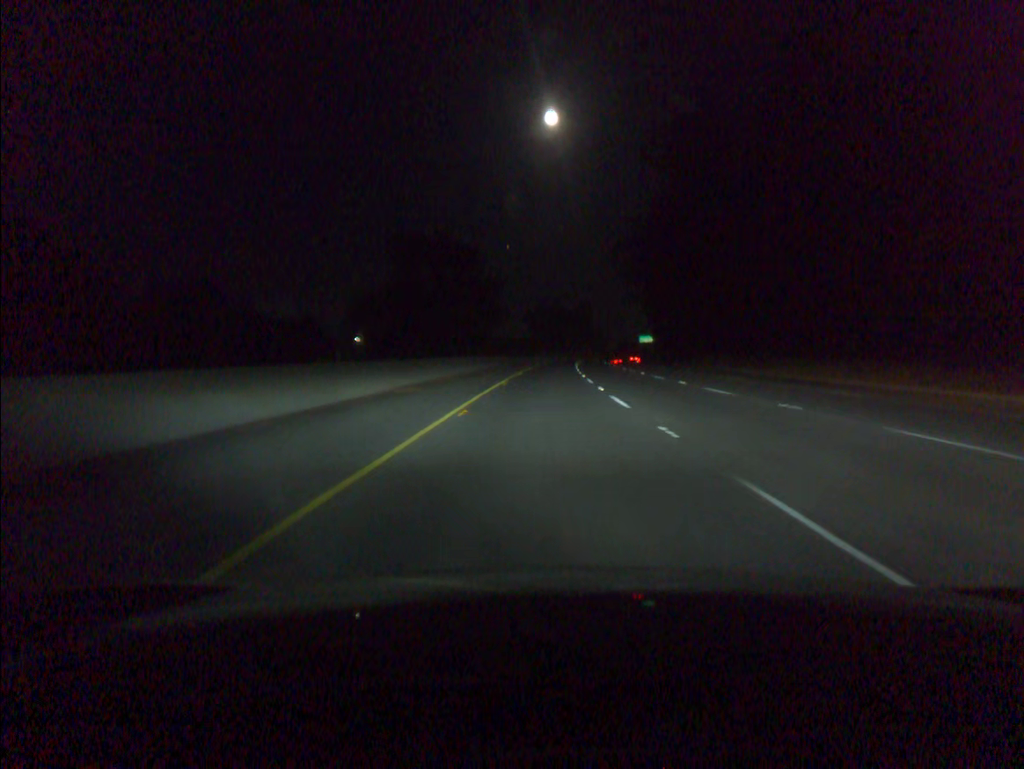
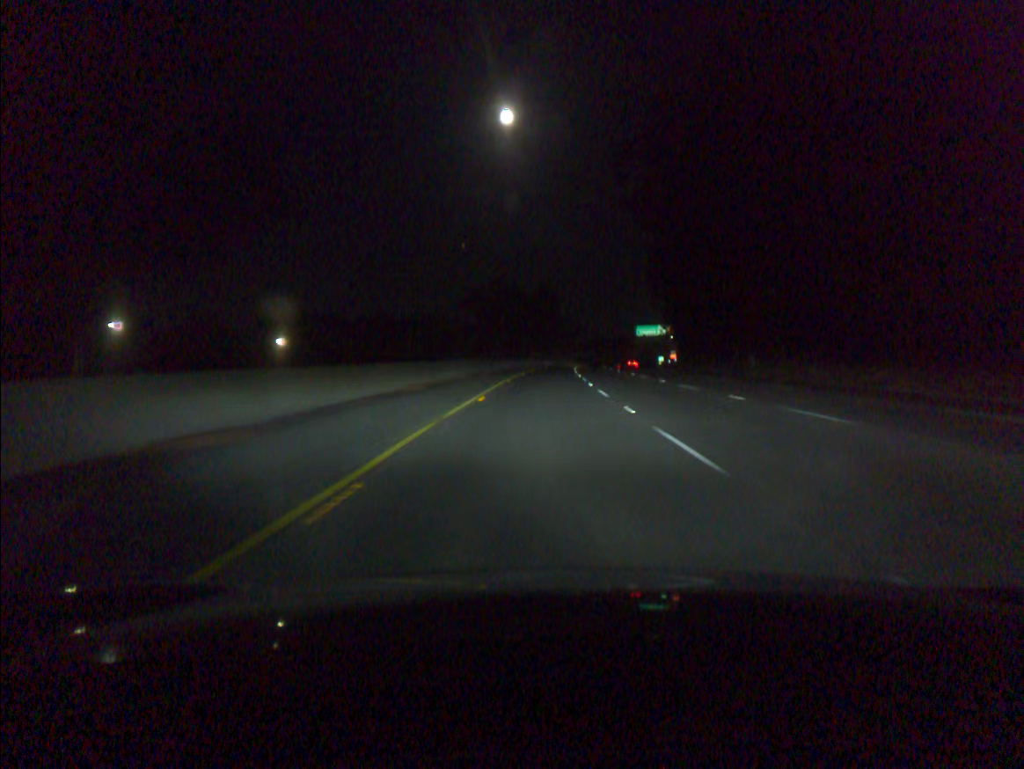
(+2.2, +81.9) m; +3°
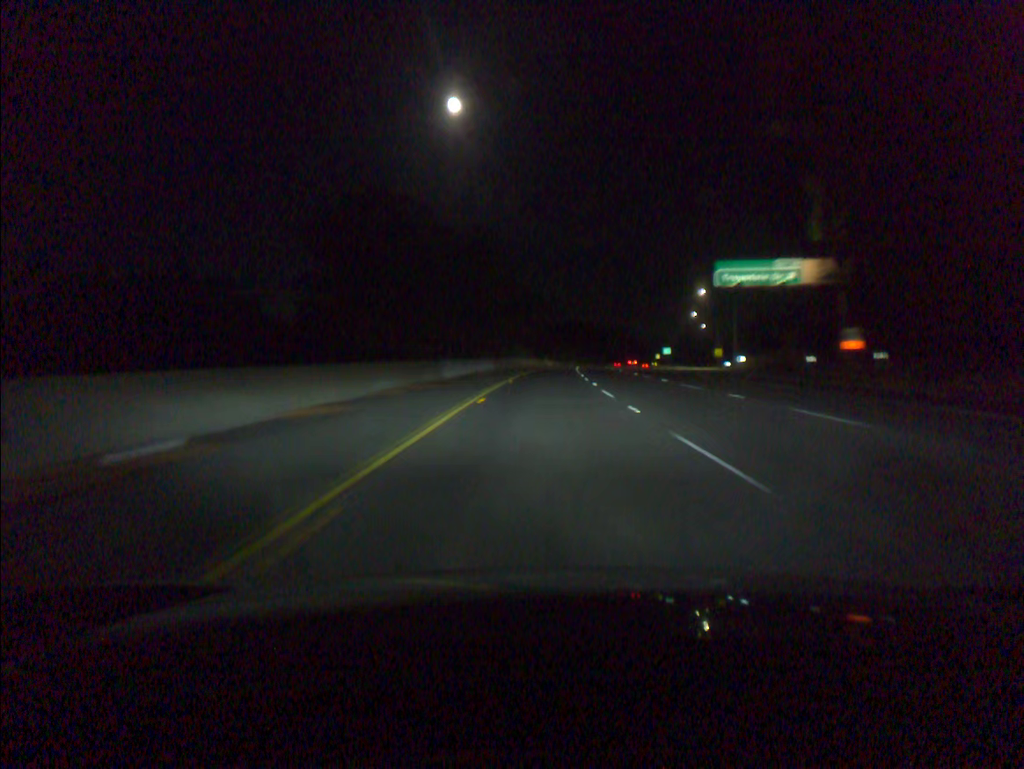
(+3.1, +102.6) m; +4°
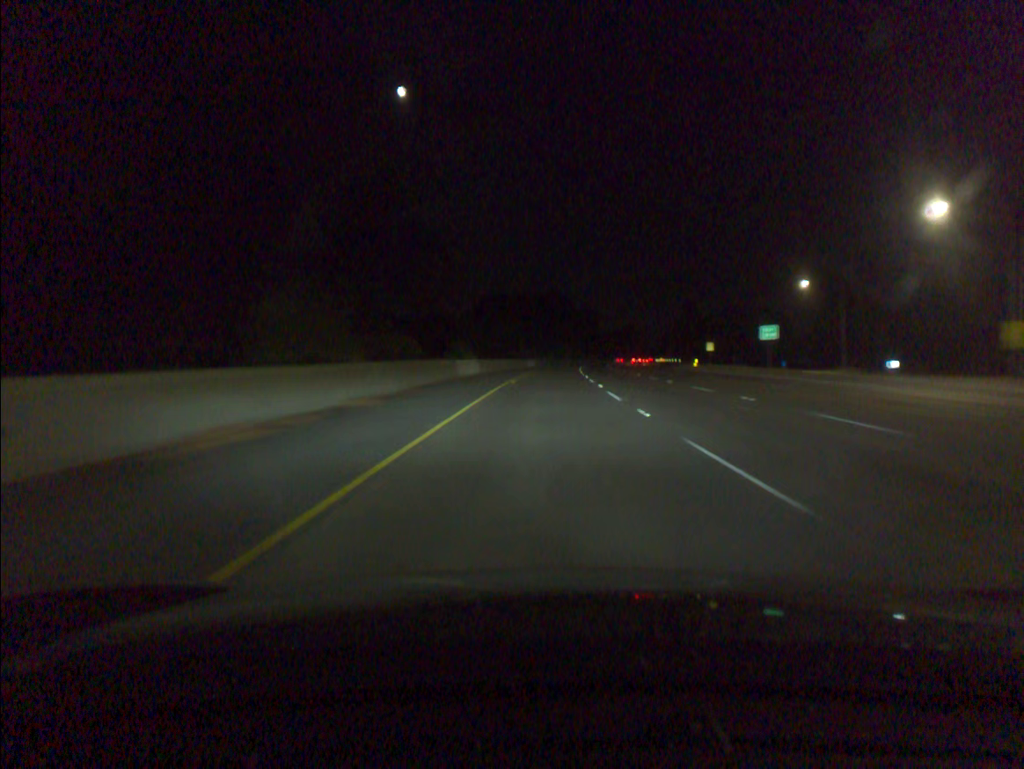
(+3.4, +103.0) m; +4°
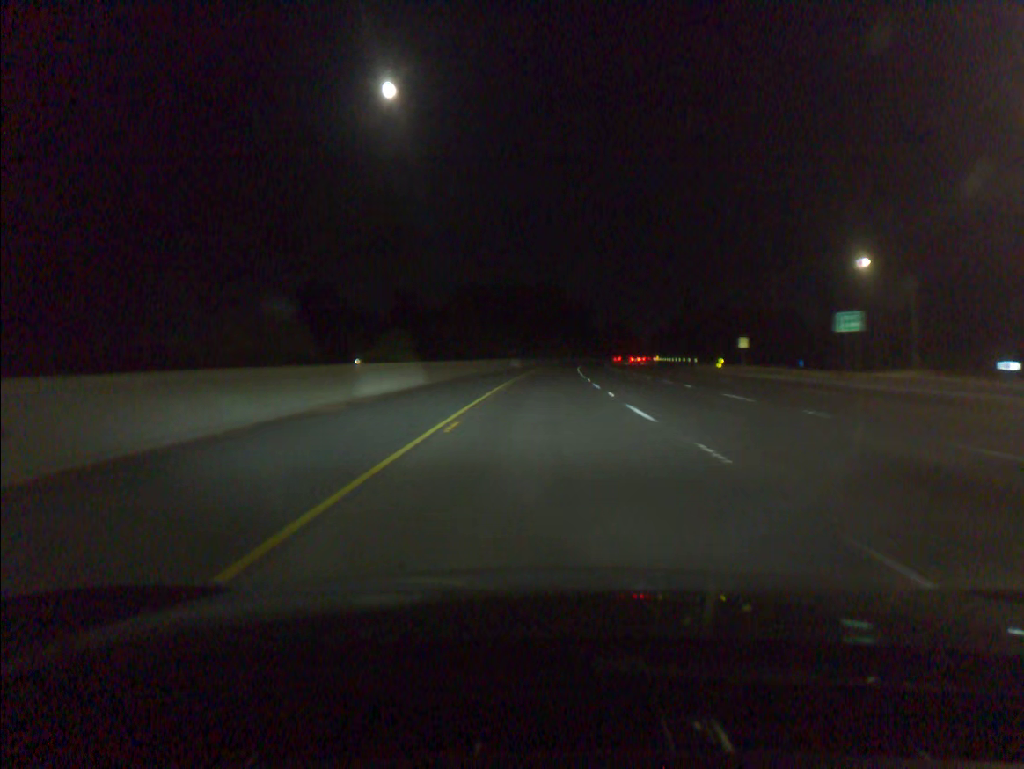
(+0.1, +20.7) m; +1°
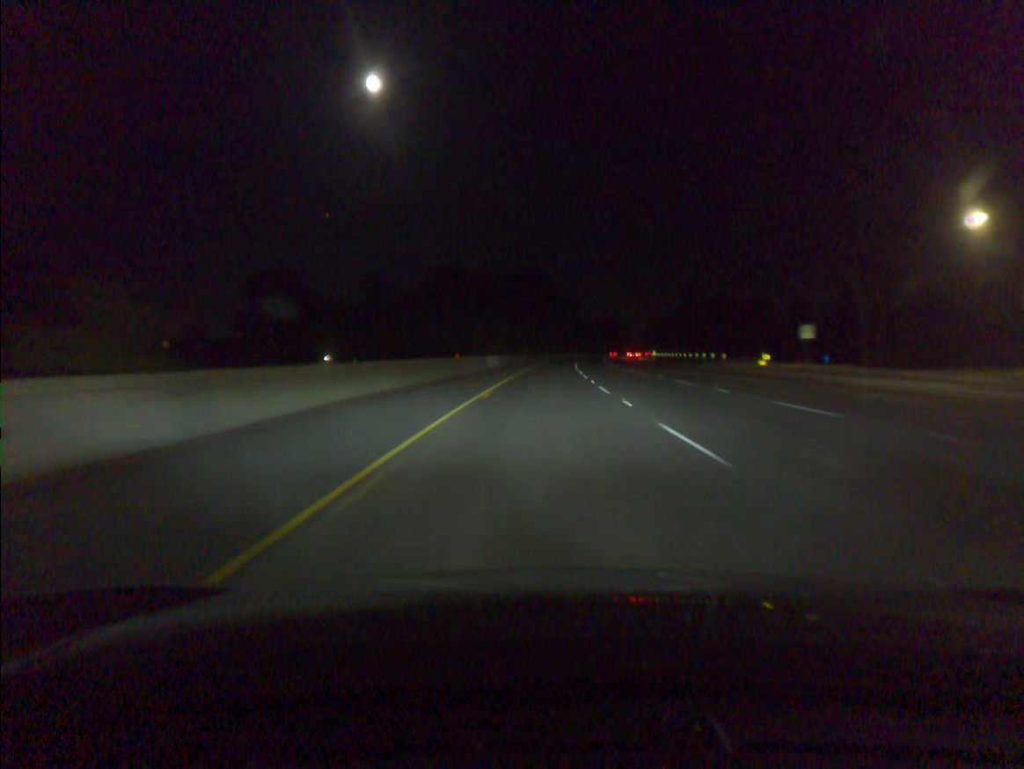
(+0.2, +20.6) m; +1°
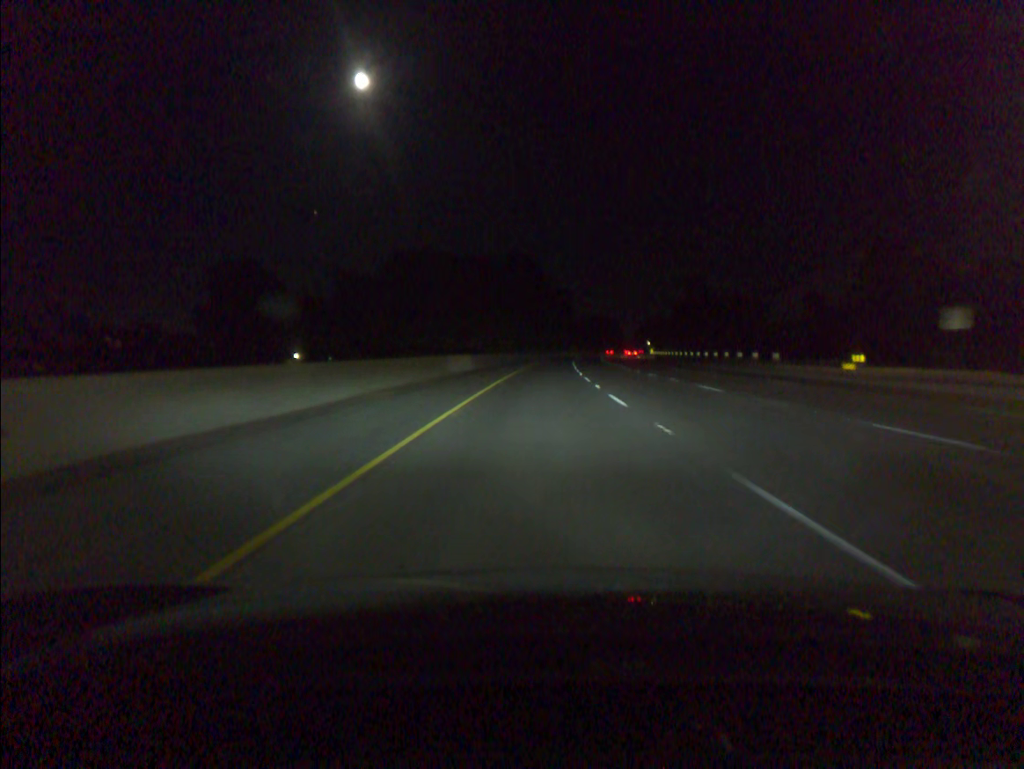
(+0.1, +20.4) m; +1°
